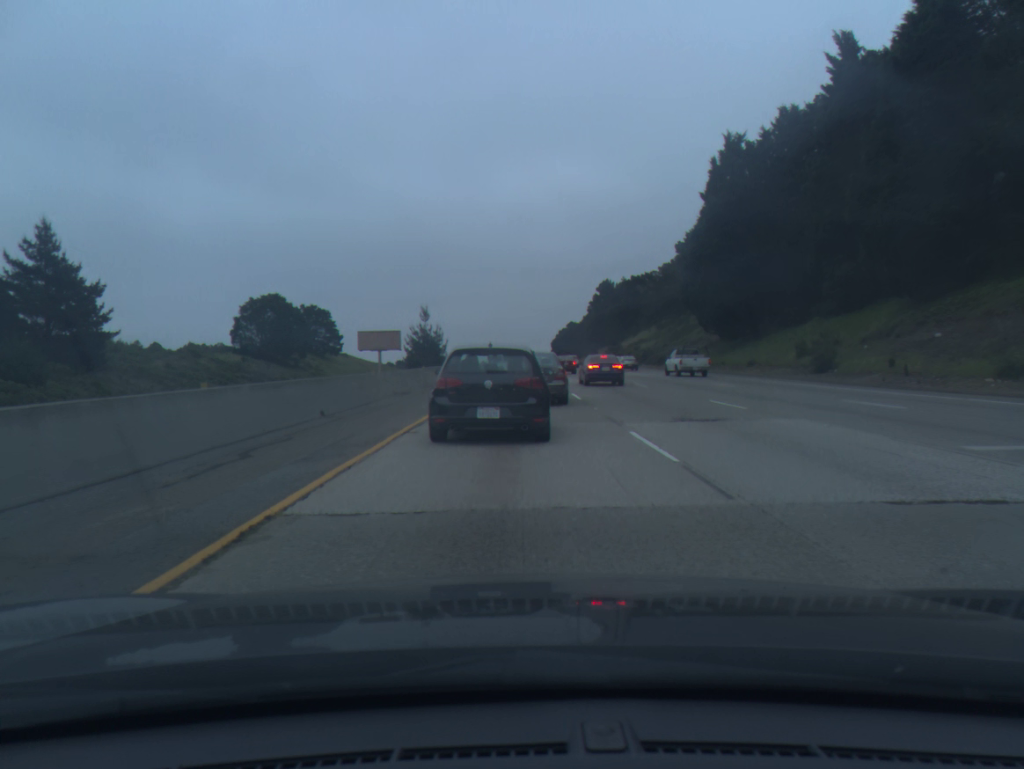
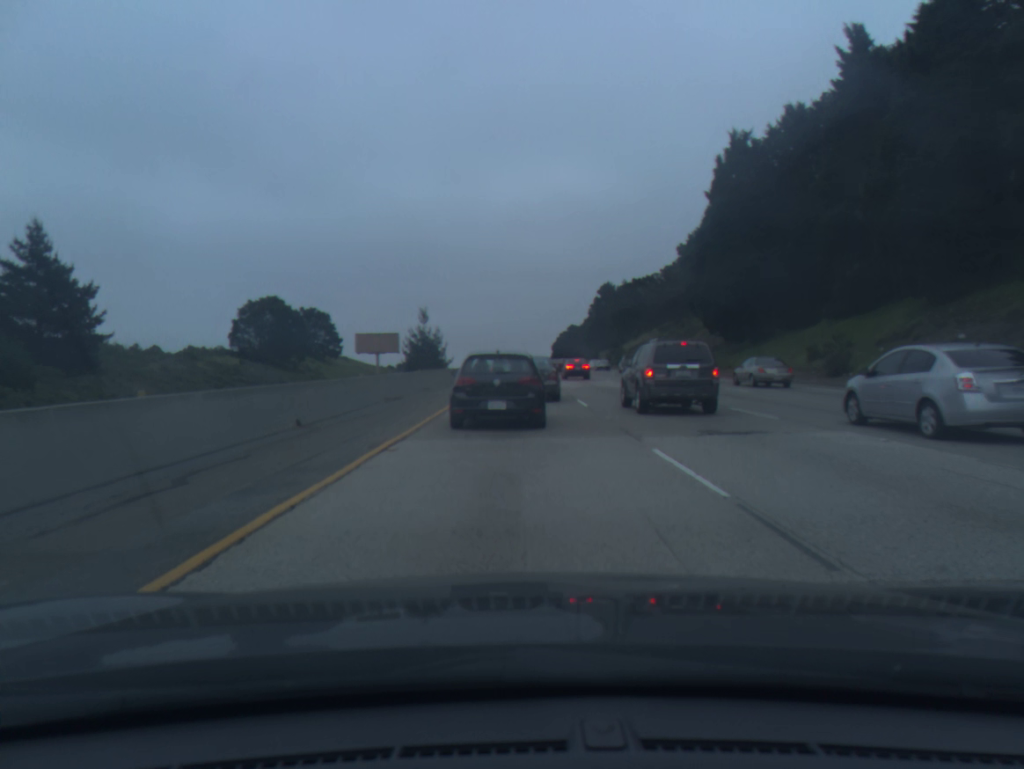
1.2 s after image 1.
(0.0, +2.1) m; +1°
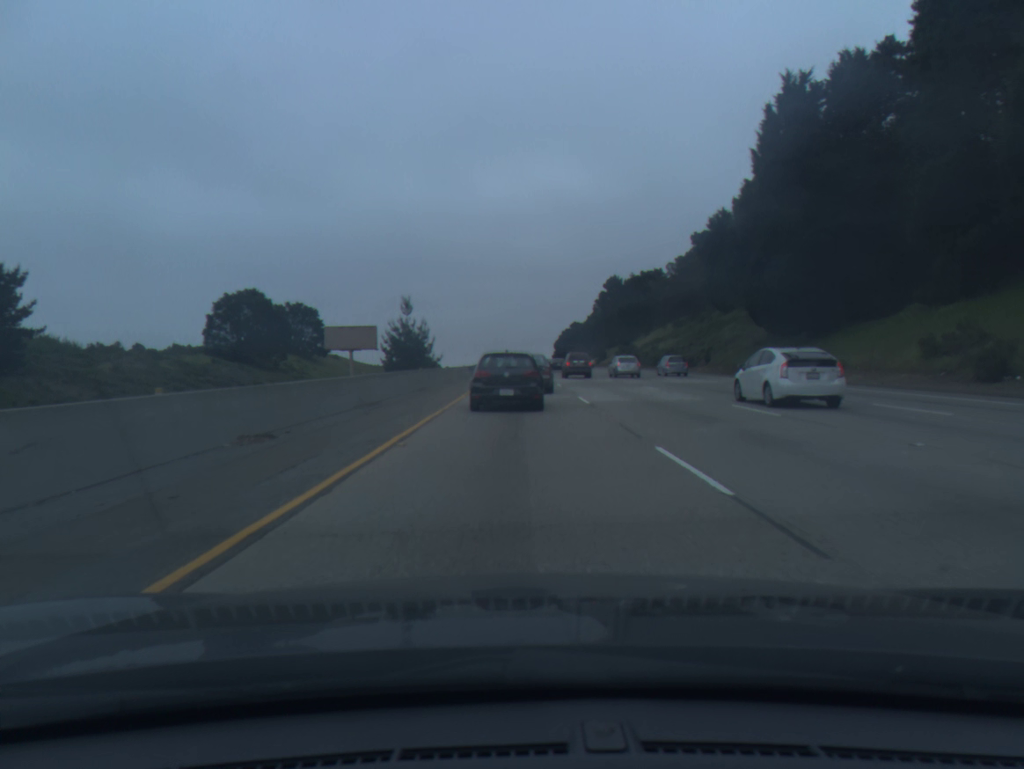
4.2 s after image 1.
(0.0, +14.3) m; 0°
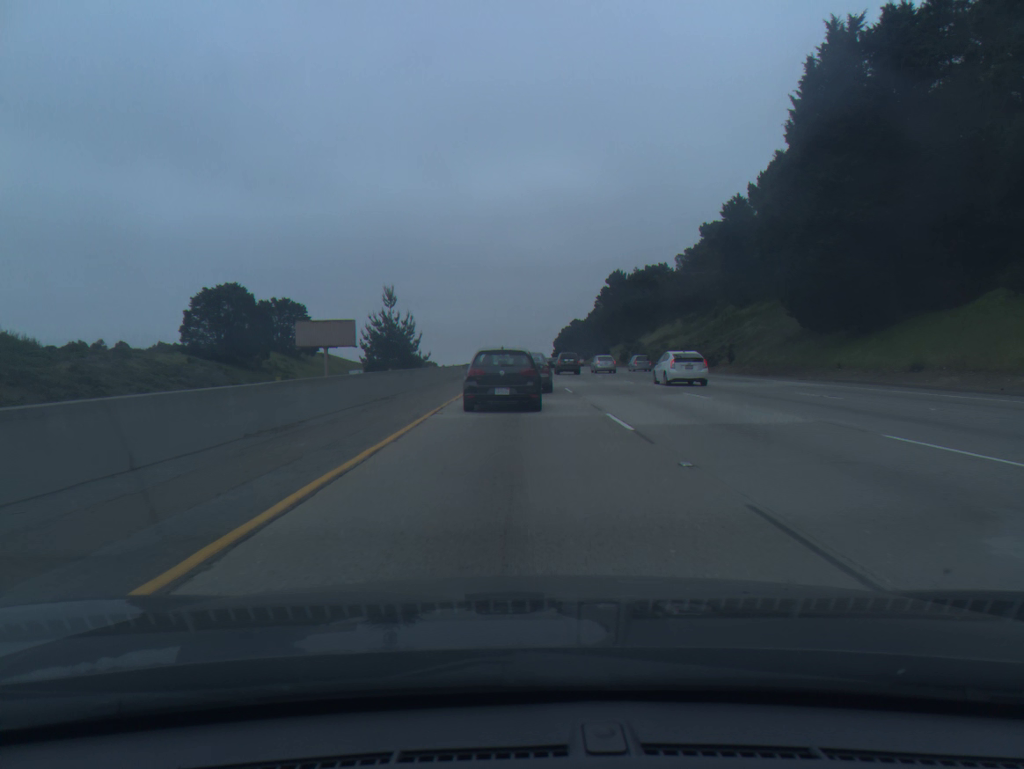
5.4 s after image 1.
(0.0, +8.6) m; 0°
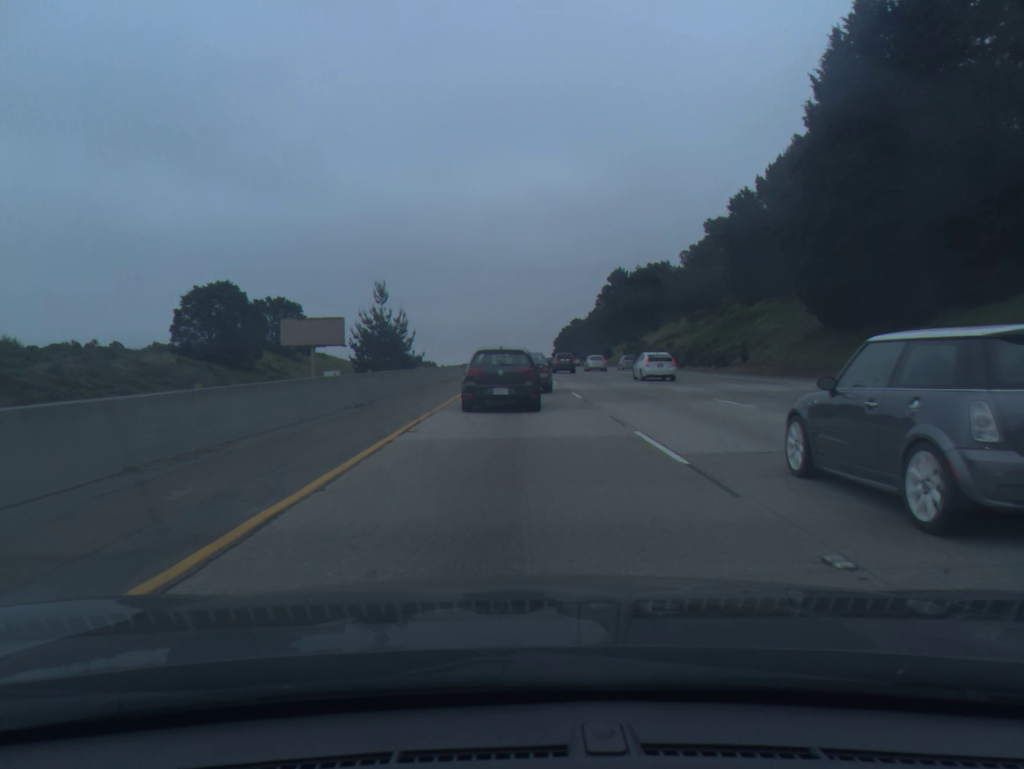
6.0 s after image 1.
(0.0, +4.2) m; 0°
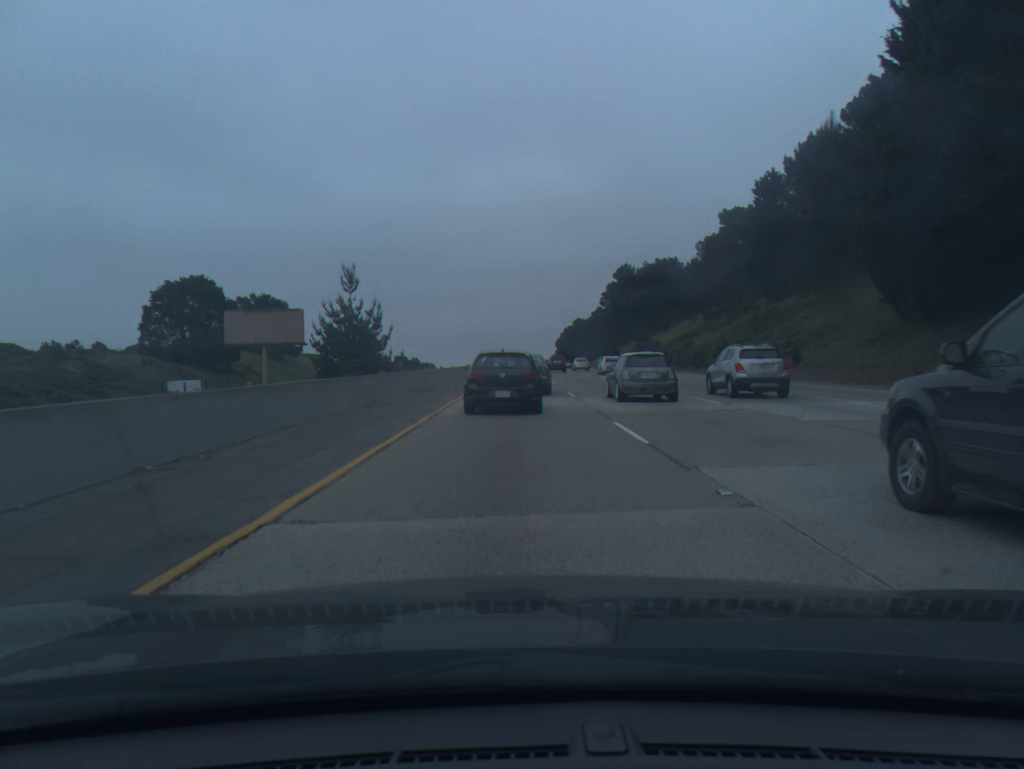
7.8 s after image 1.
(0.0, +12.0) m; 0°
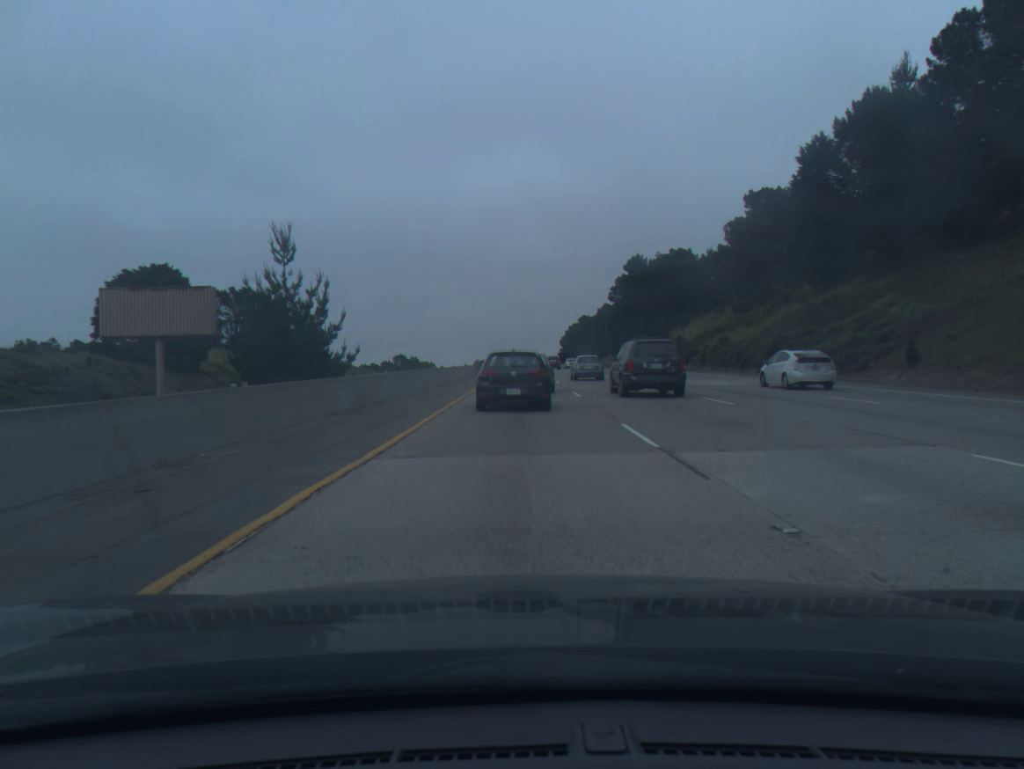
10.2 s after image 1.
(-0.1, +15.3) m; 0°
